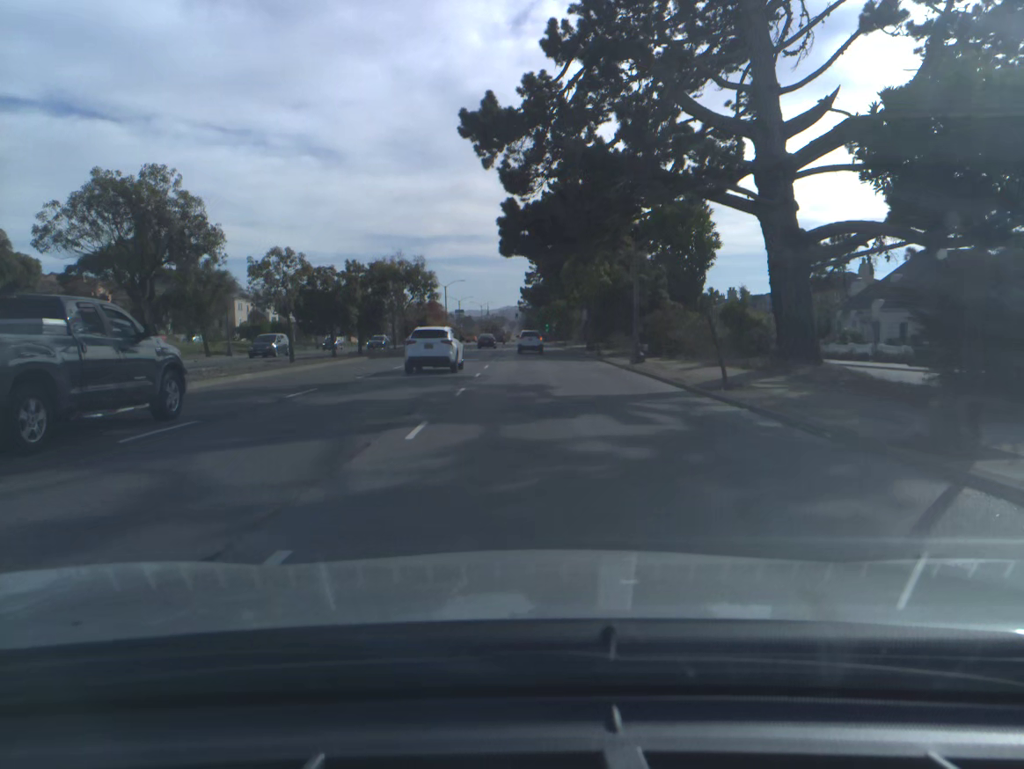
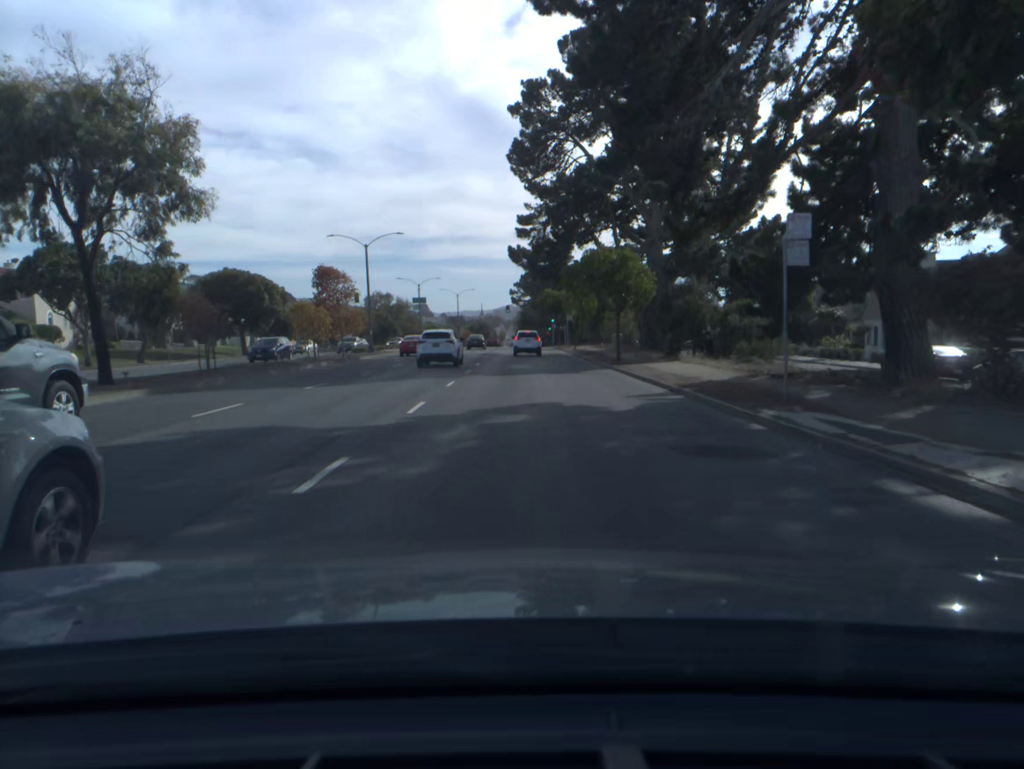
(+0.3, +54.8) m; 0°
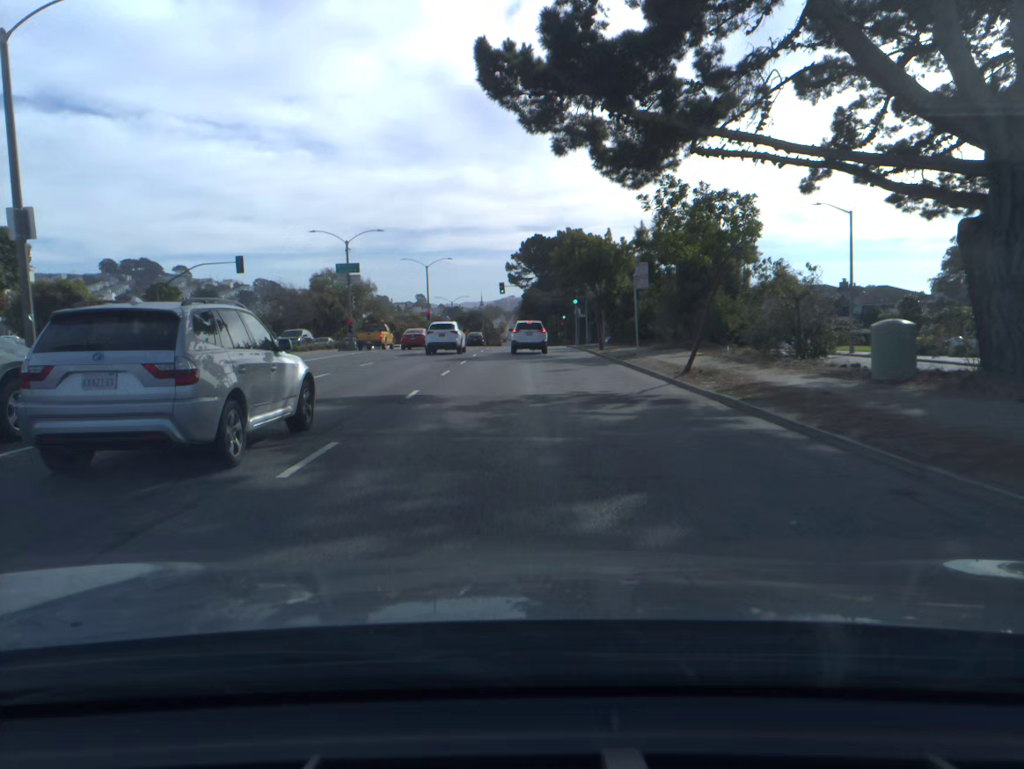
(0.0, +42.7) m; 0°
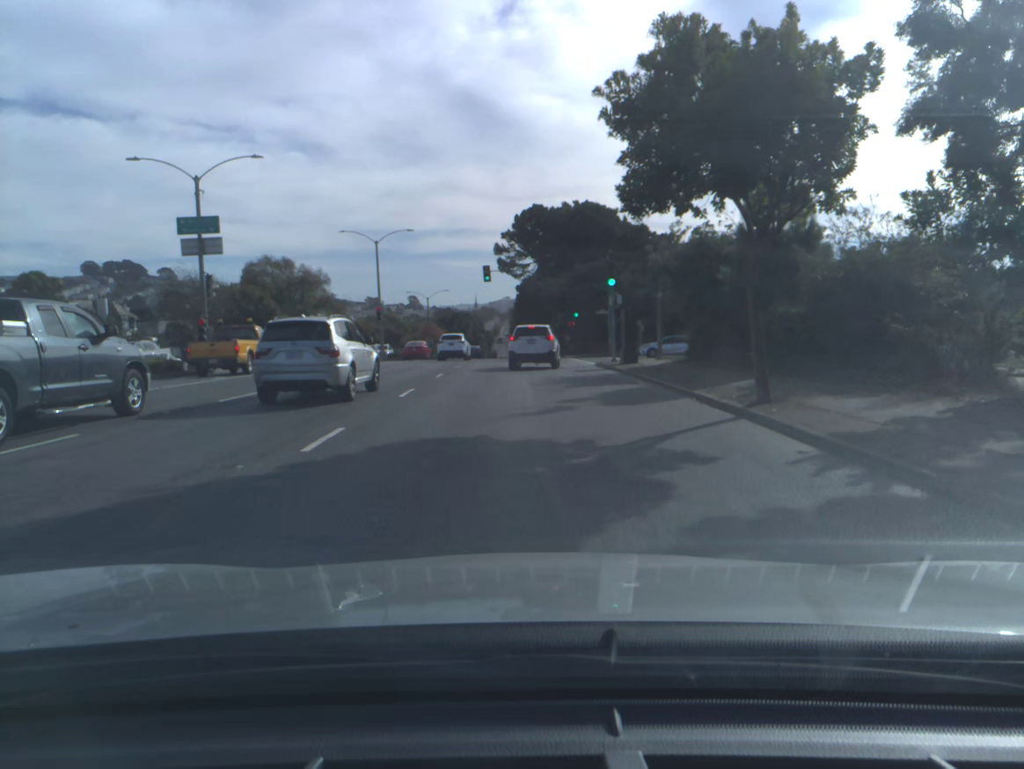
(0.0, +28.0) m; 0°
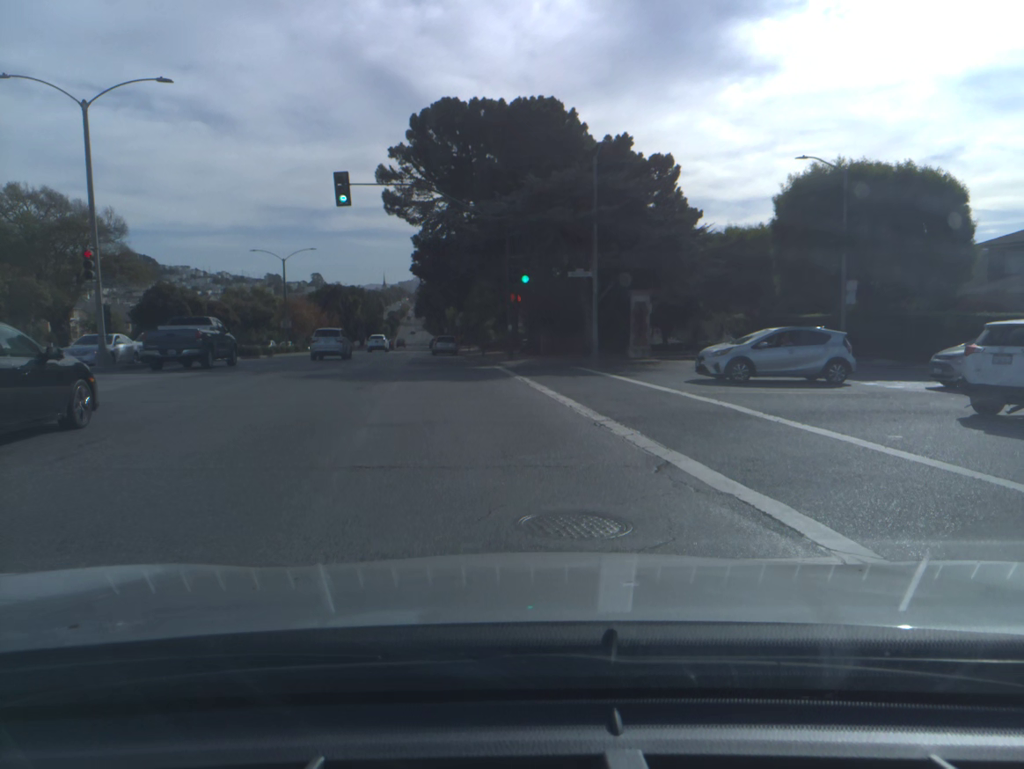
(+0.5, +33.2) m; +8°
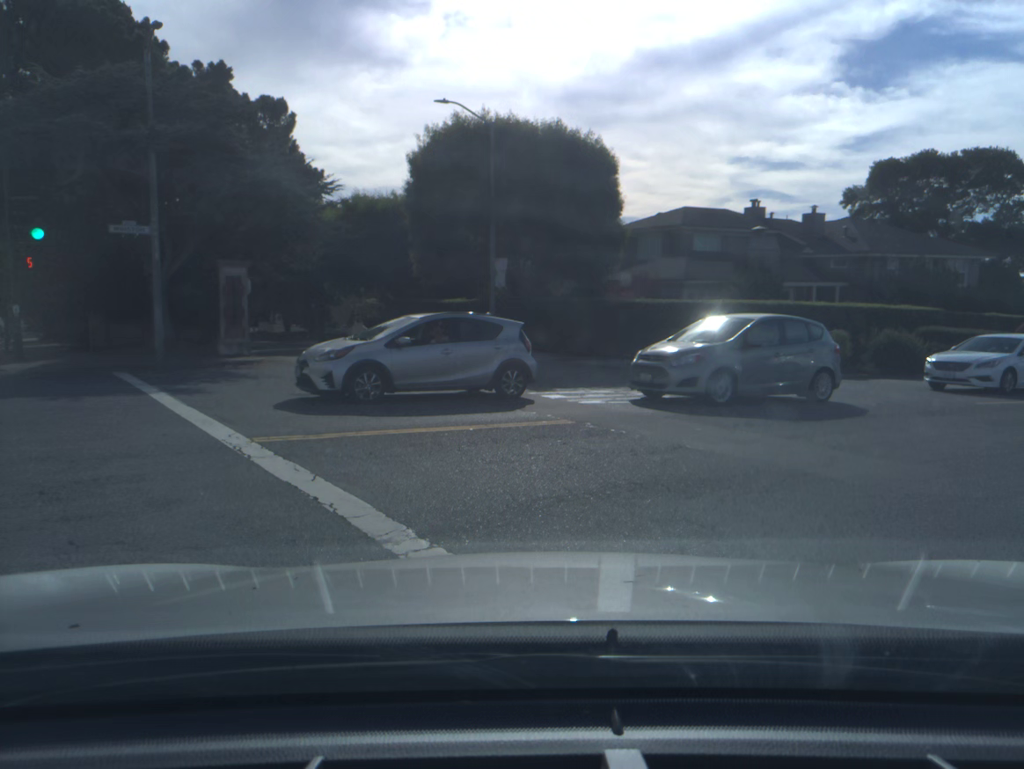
(+1.9, +8.5) m; +28°
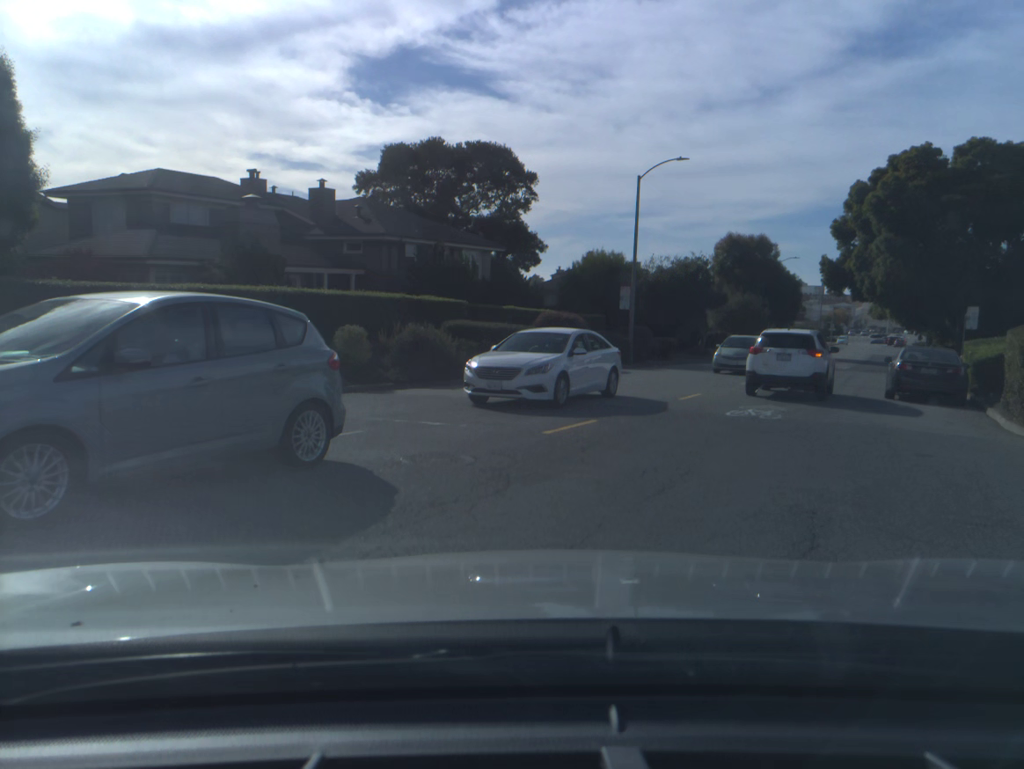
(+2.4, +7.8) m; +33°
